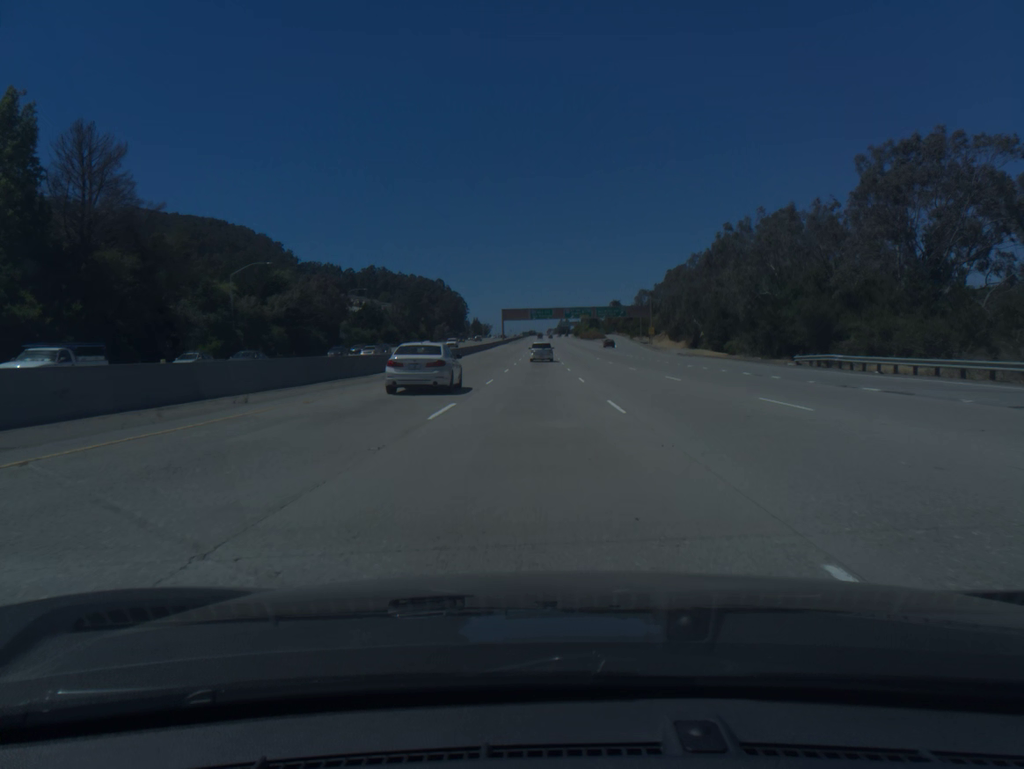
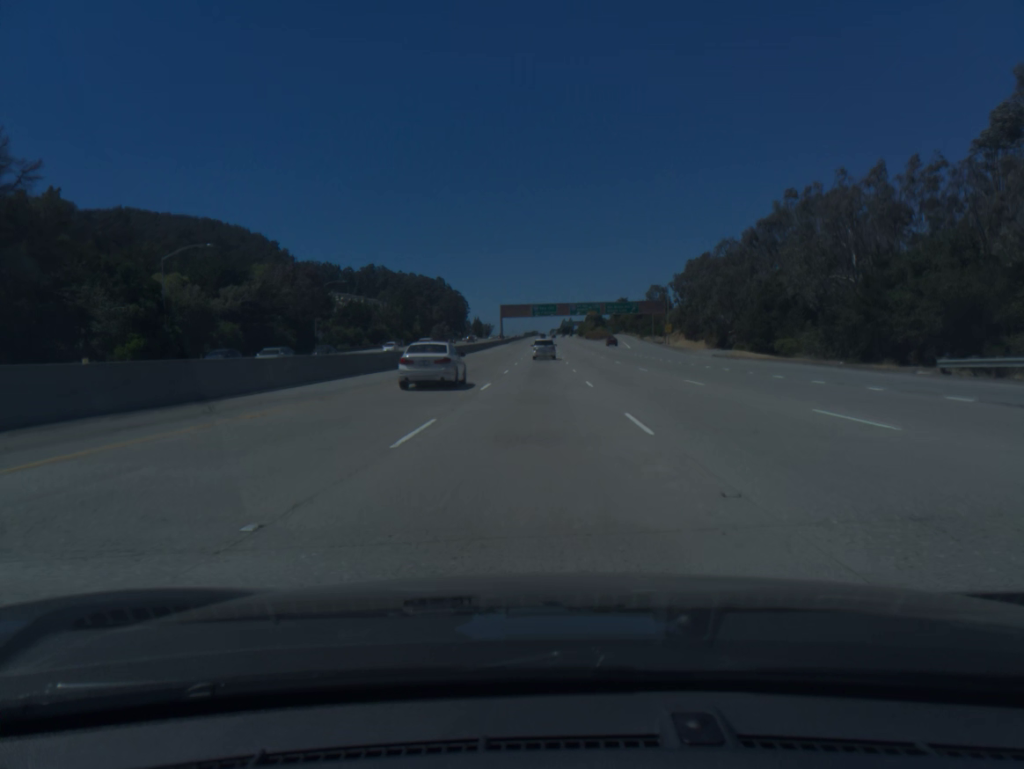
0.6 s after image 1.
(0.0, +18.2) m; 0°
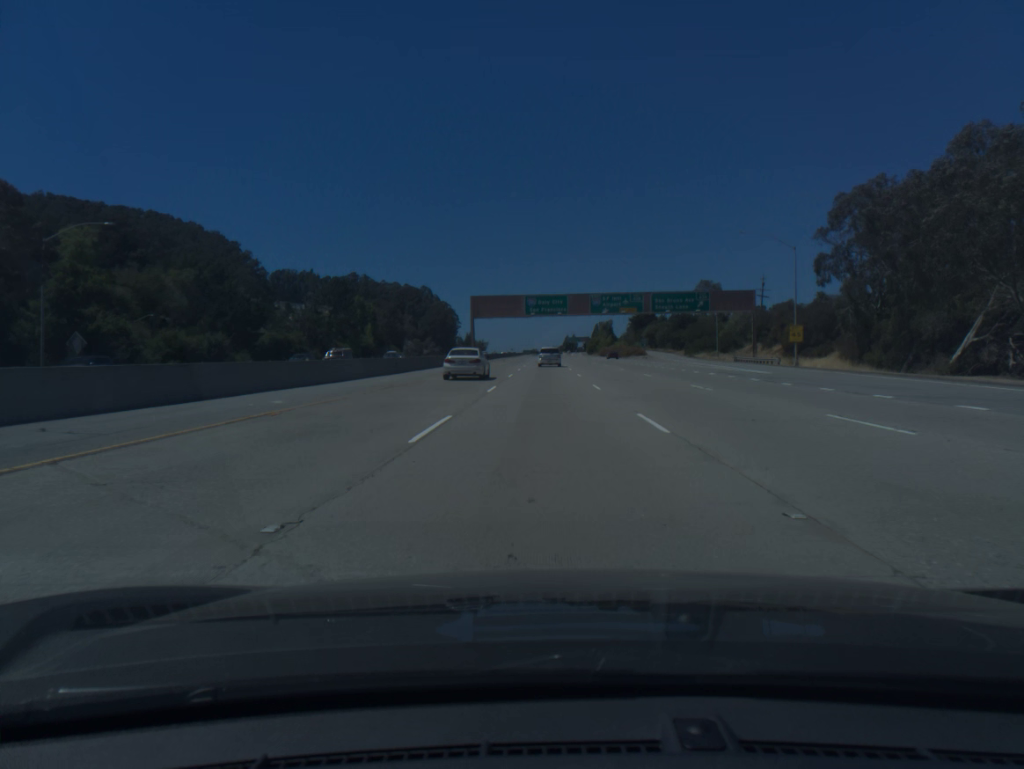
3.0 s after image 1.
(-0.2, +72.7) m; 0°
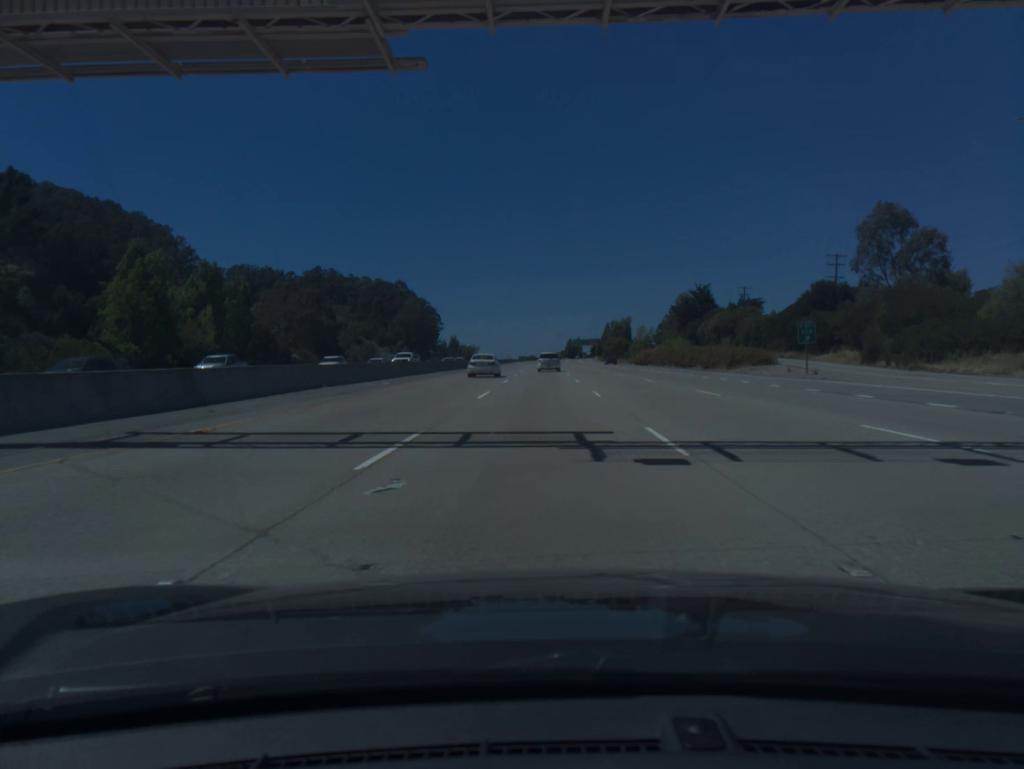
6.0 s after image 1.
(+0.2, +90.1) m; 0°
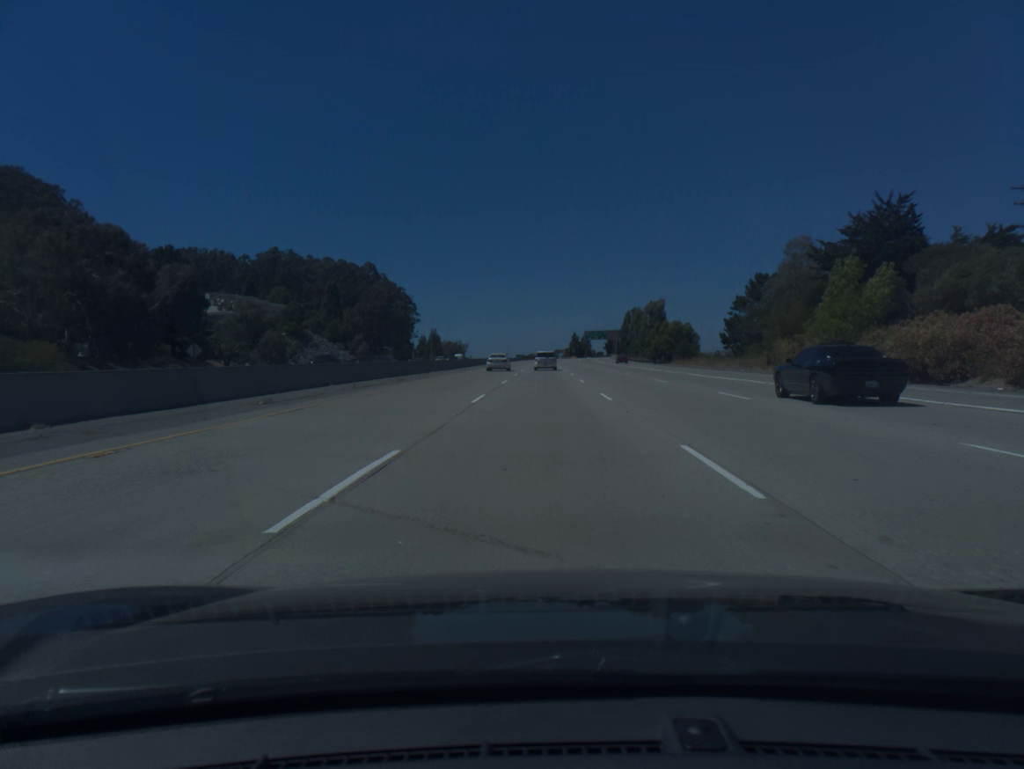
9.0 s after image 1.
(-0.3, +90.2) m; 0°
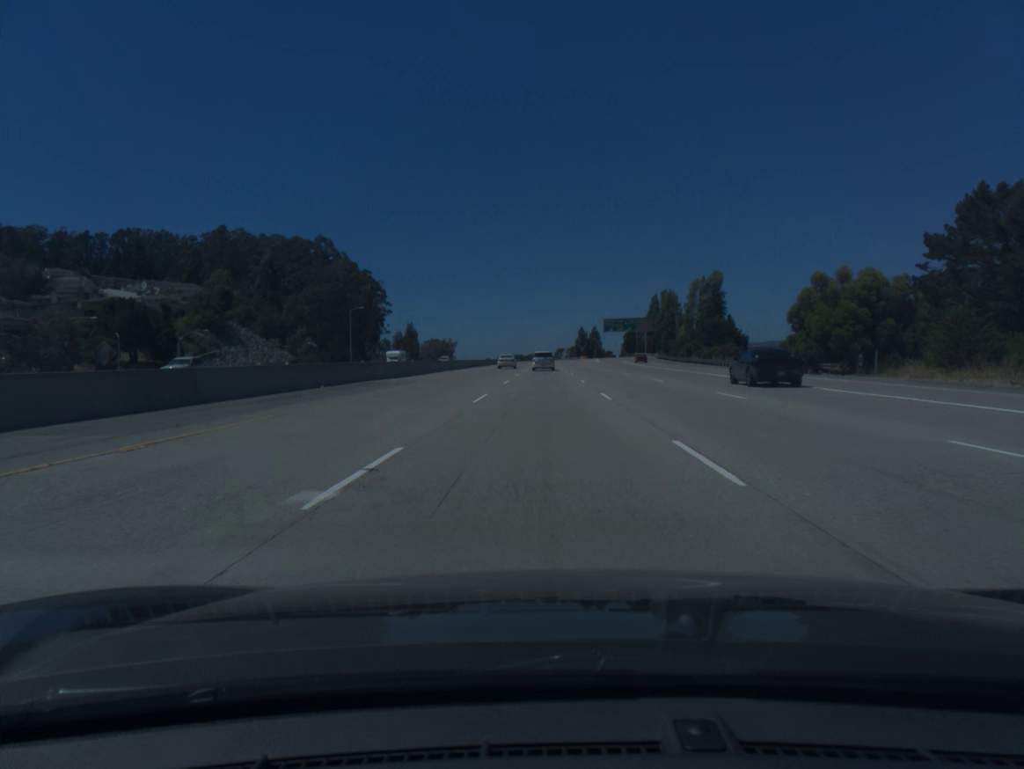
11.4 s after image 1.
(0.0, +72.4) m; 0°
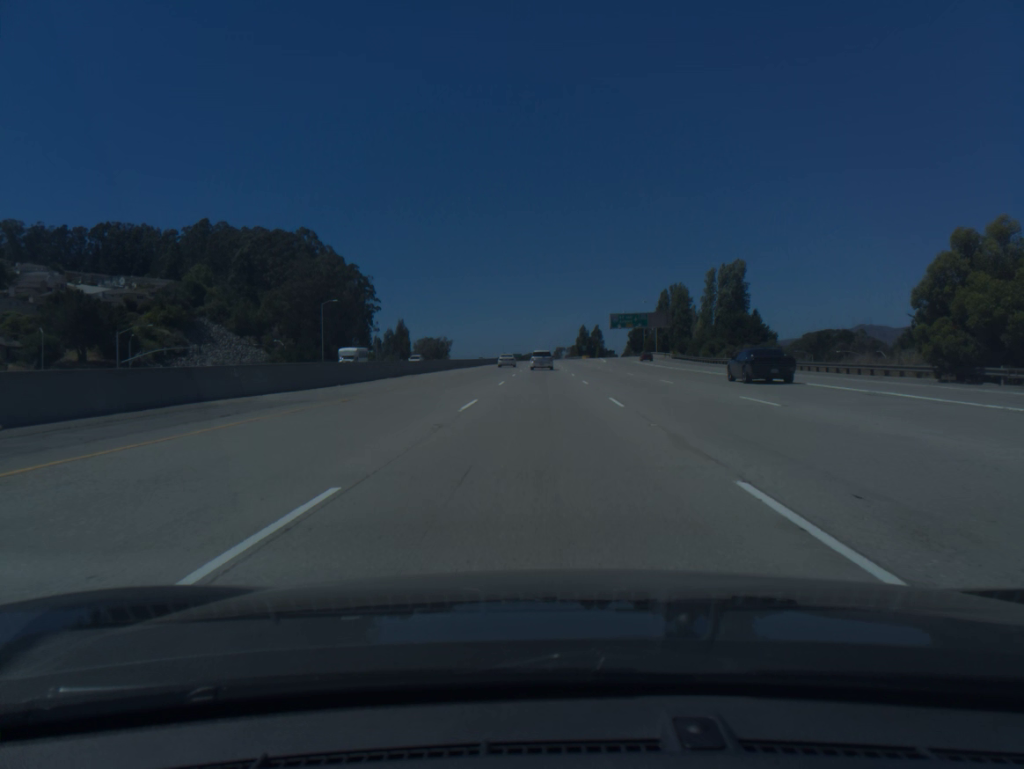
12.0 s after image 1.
(0.0, +18.1) m; 0°
